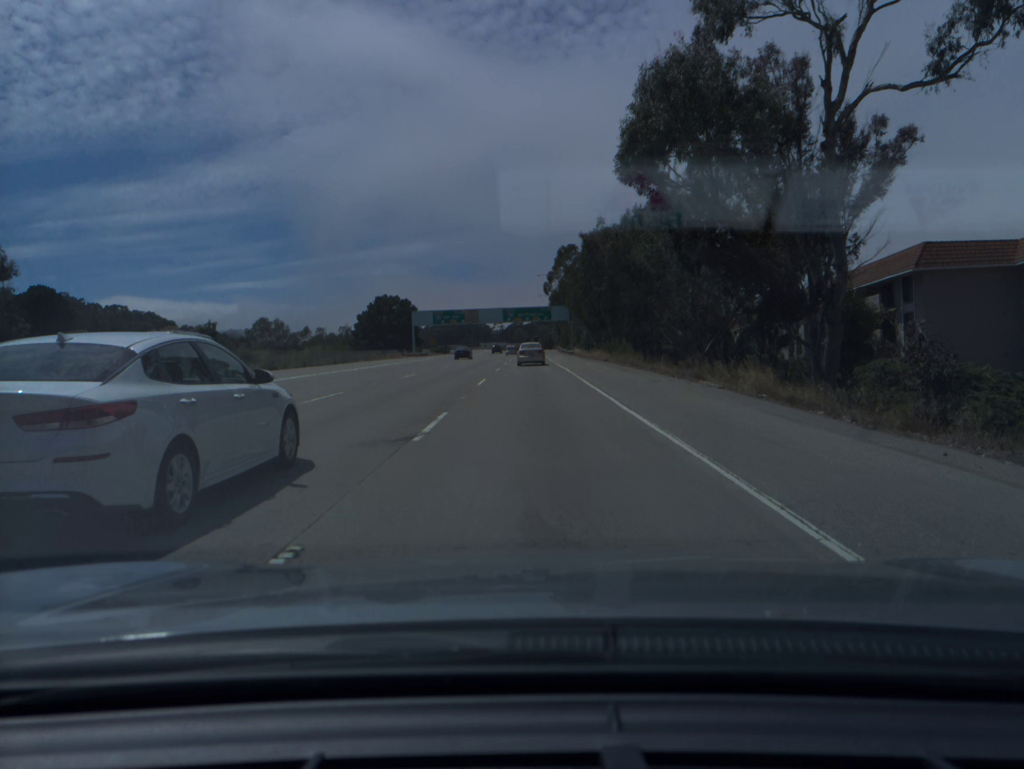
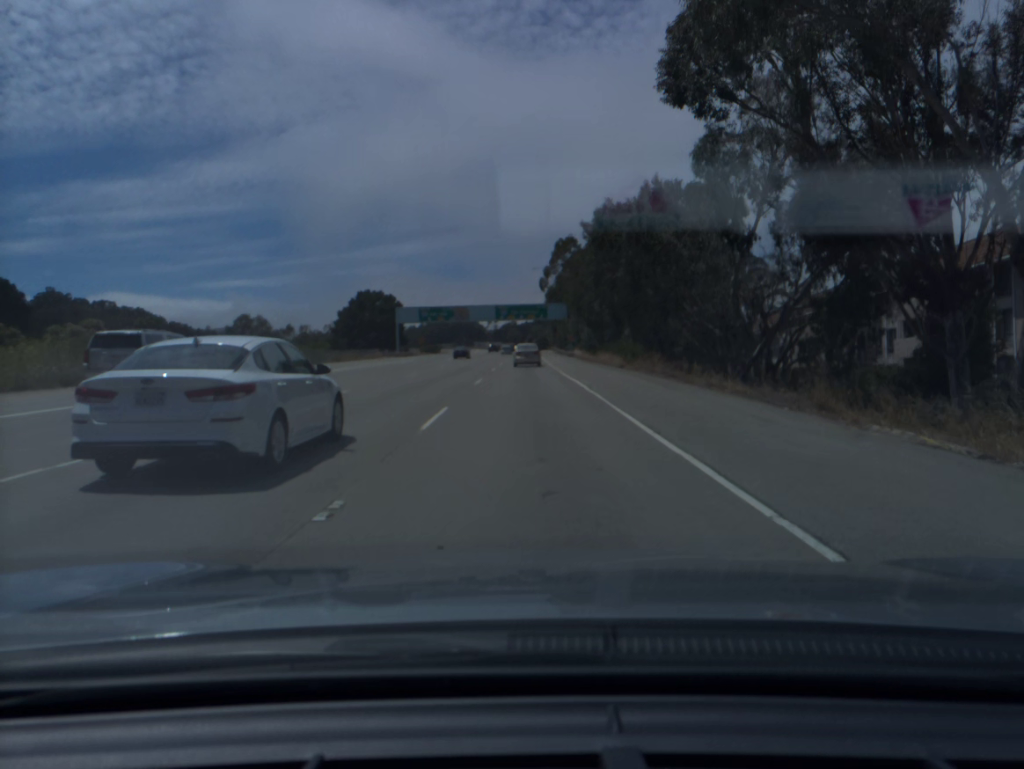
(0.0, +13.1) m; 0°
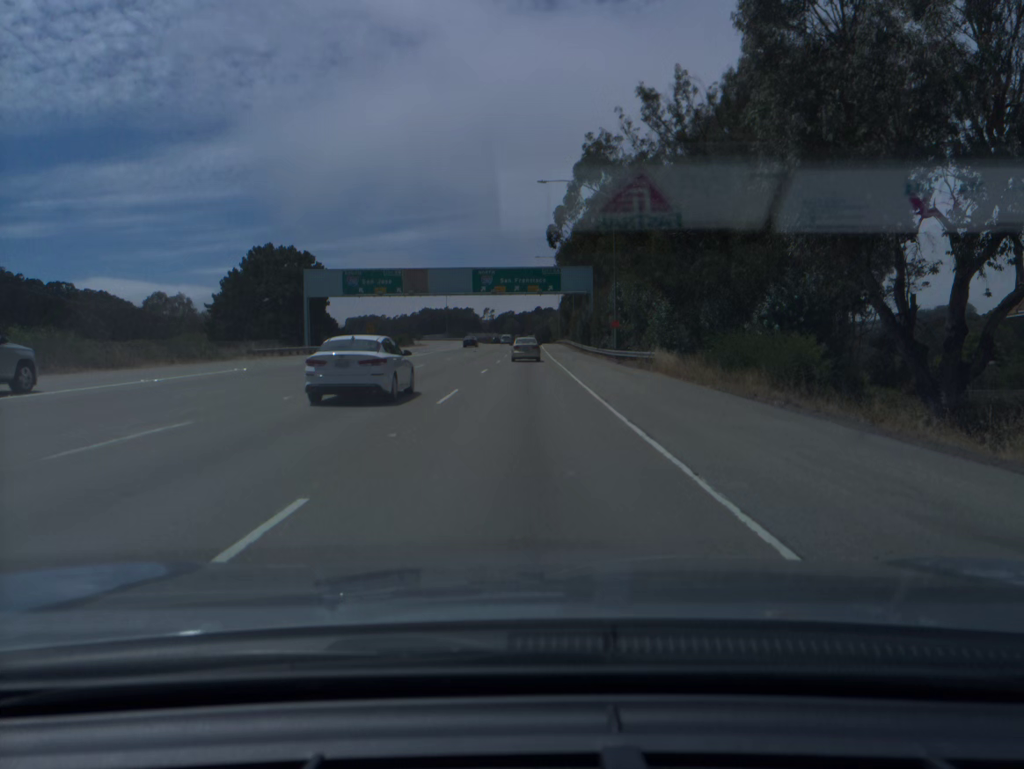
(+0.2, +53.6) m; 0°
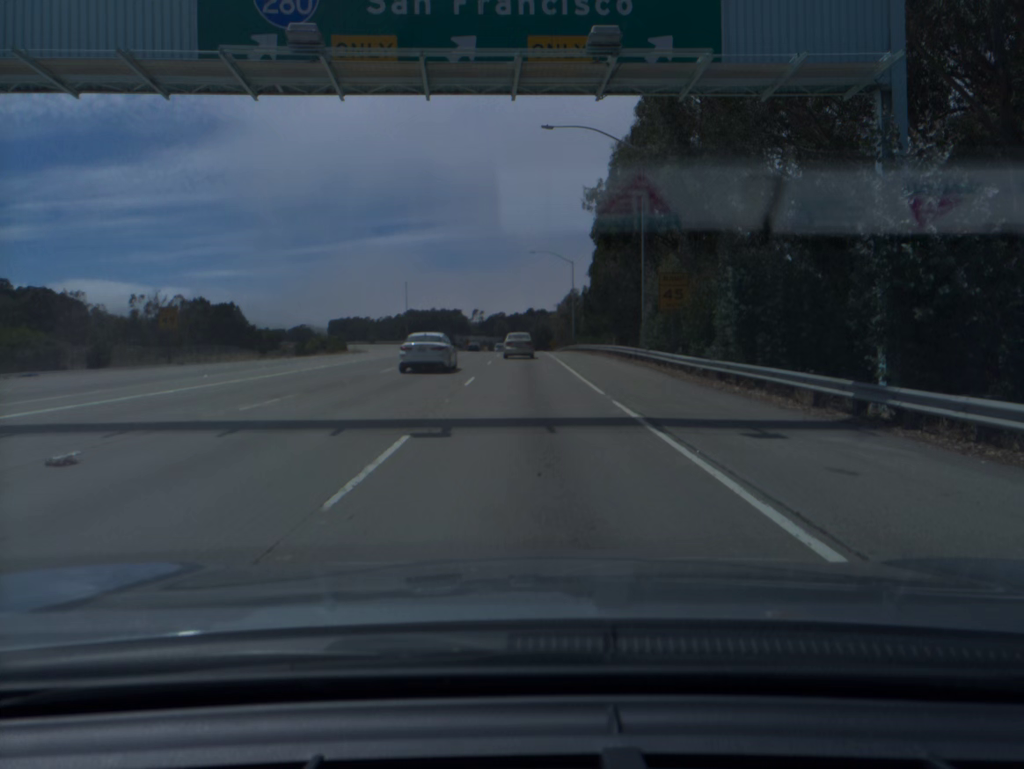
(+0.2, +67.2) m; +1°
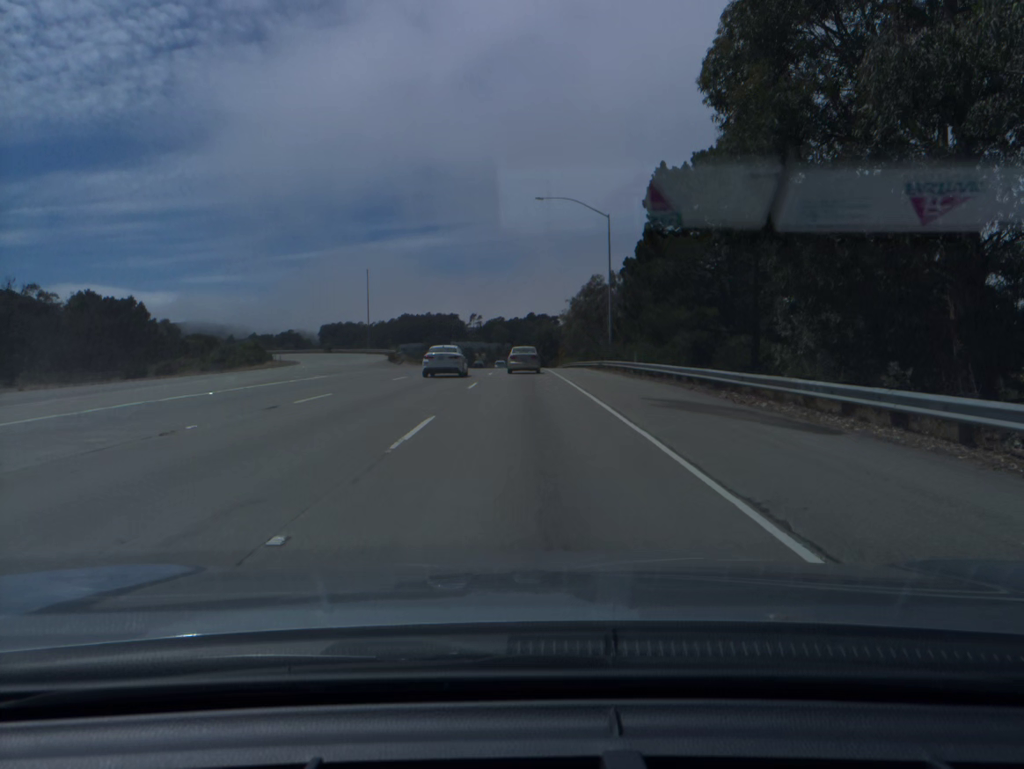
(0.0, +39.6) m; 0°
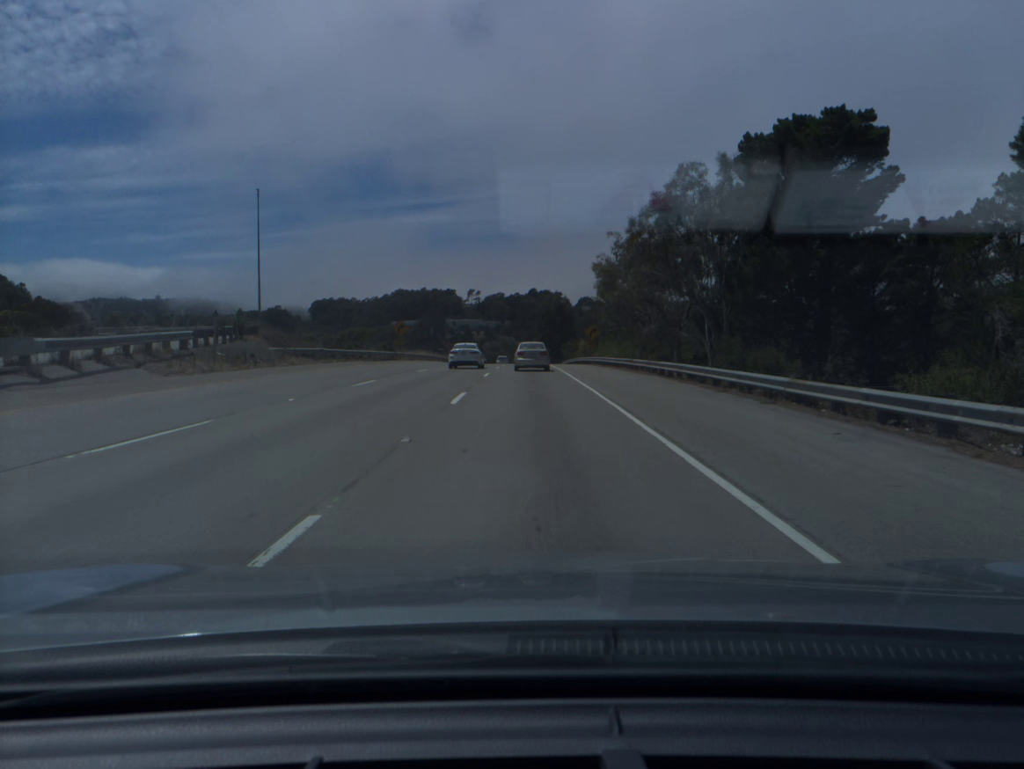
(-0.2, +52.5) m; 0°
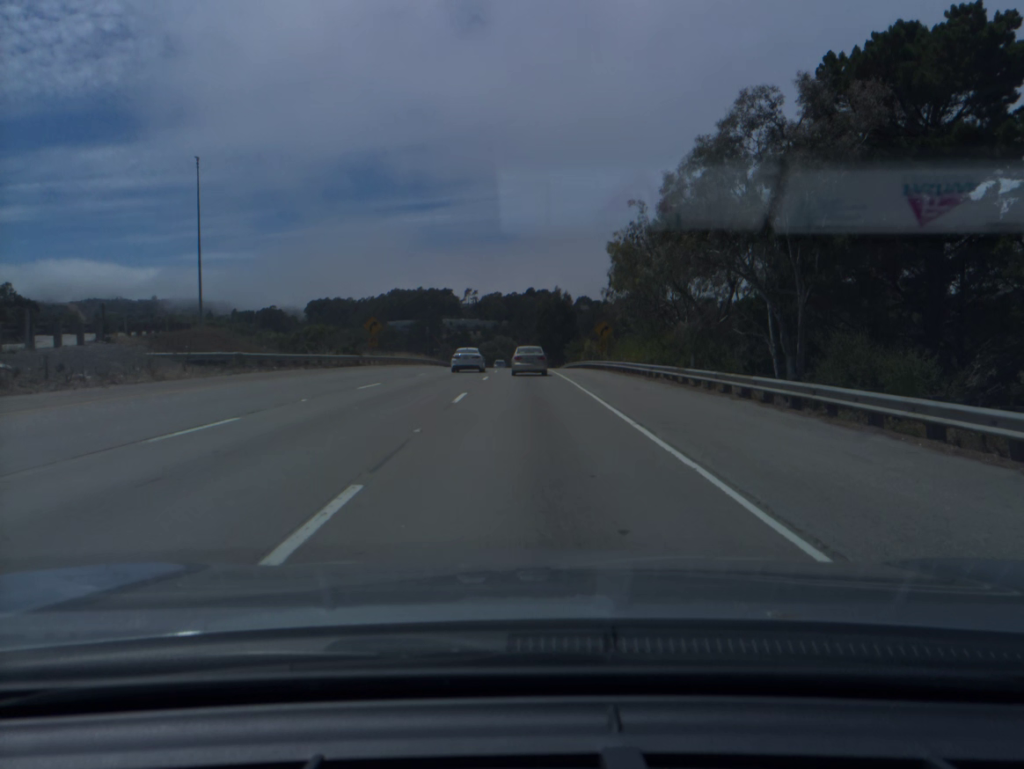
(0.0, +13.2) m; 0°
